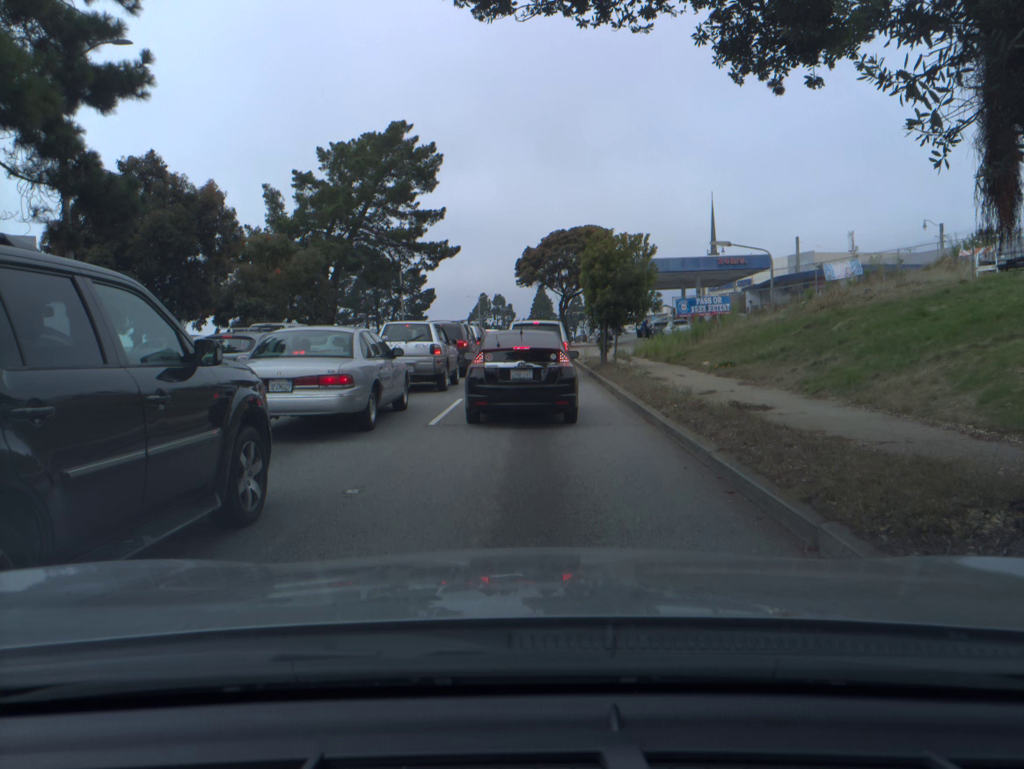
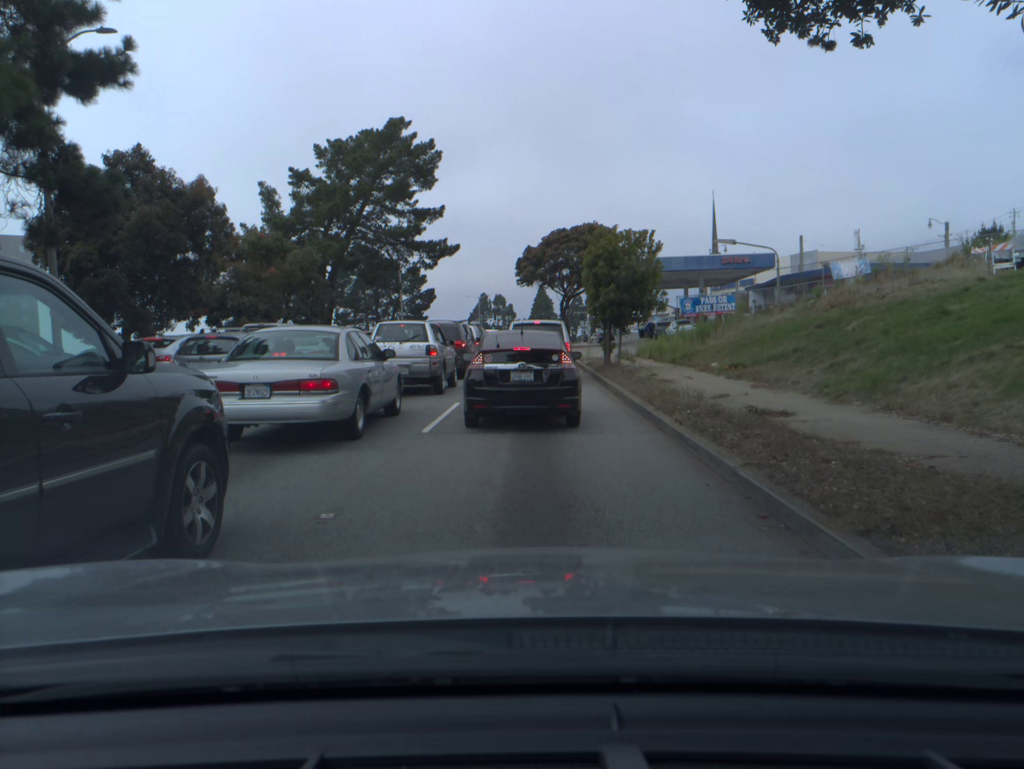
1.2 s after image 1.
(0.0, +0.8) m; 0°
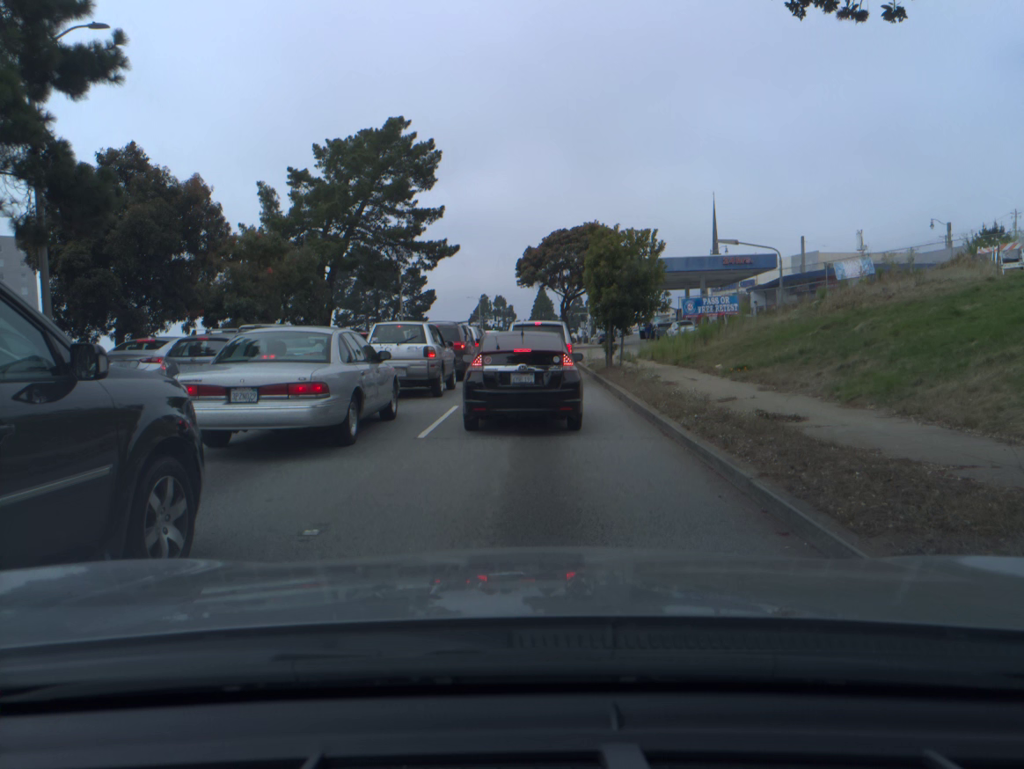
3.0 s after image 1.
(0.0, +0.3) m; 0°
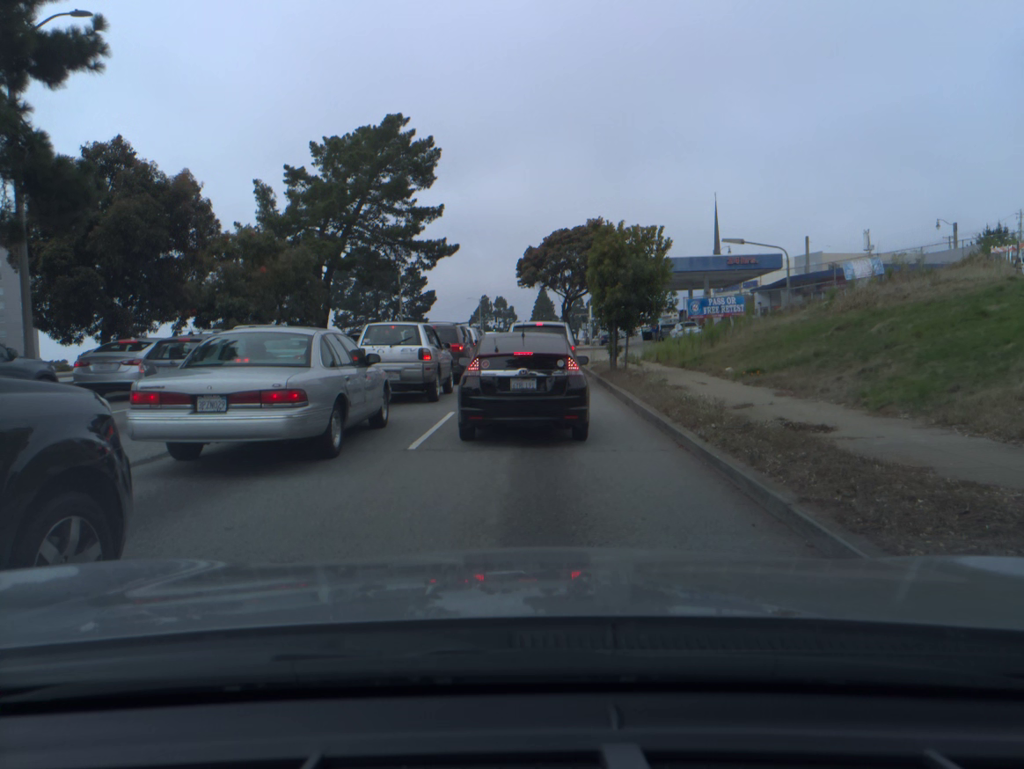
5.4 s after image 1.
(0.0, +0.7) m; 0°
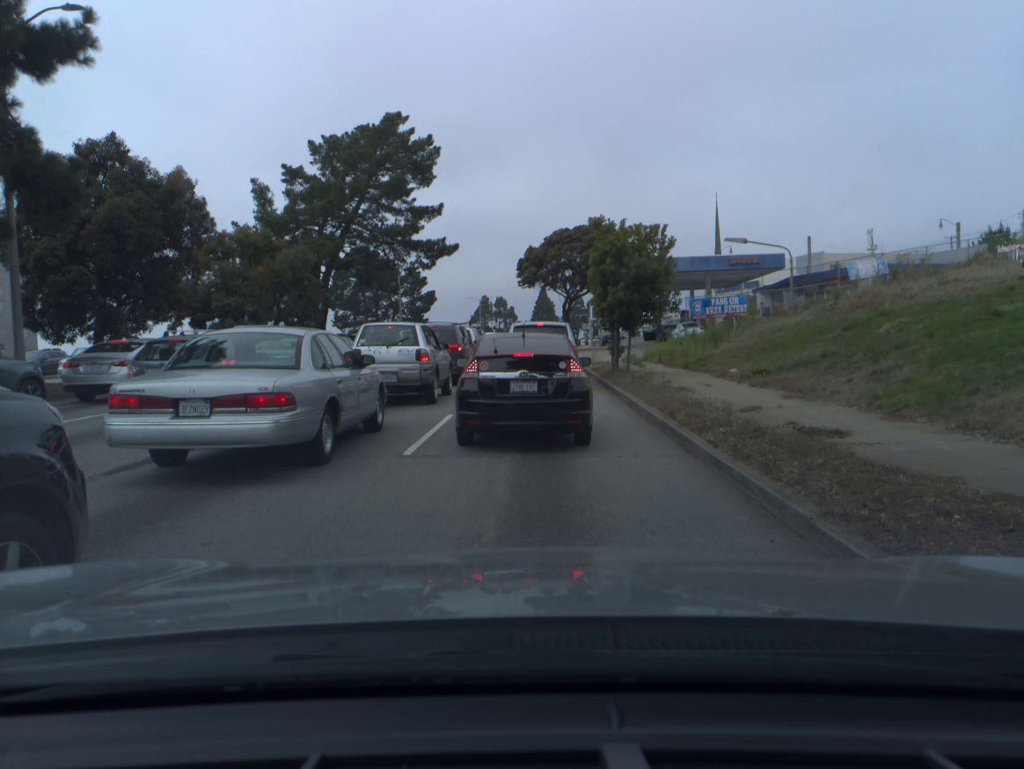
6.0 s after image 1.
(0.0, +0.4) m; 0°
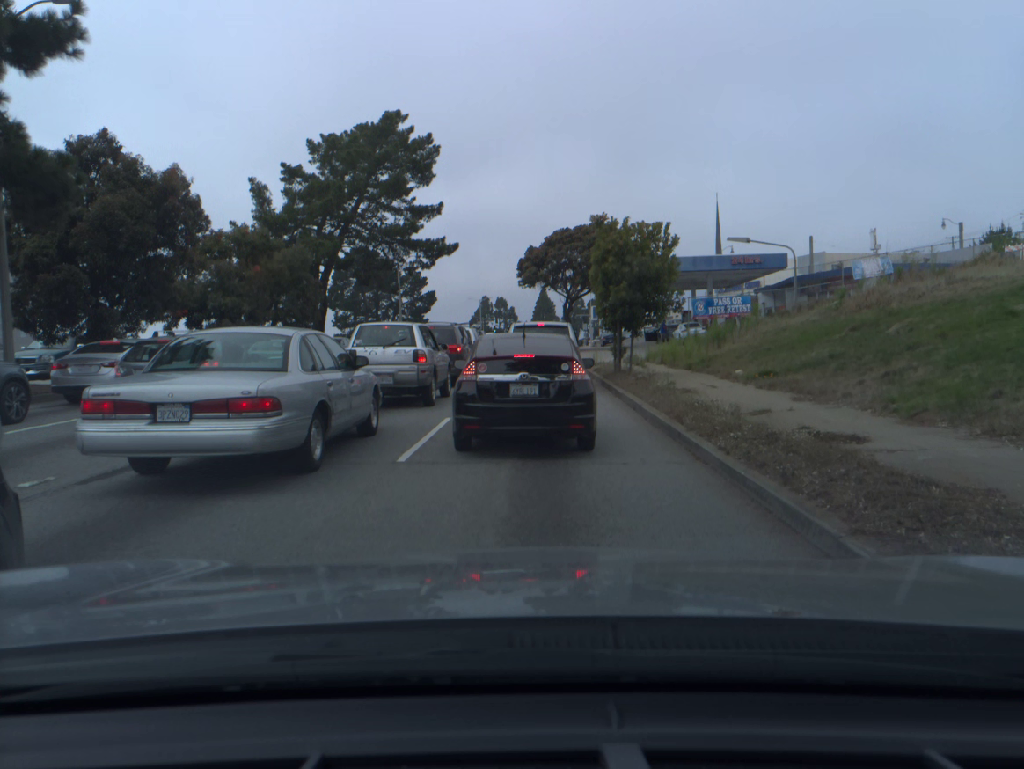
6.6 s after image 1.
(0.0, +0.4) m; 0°
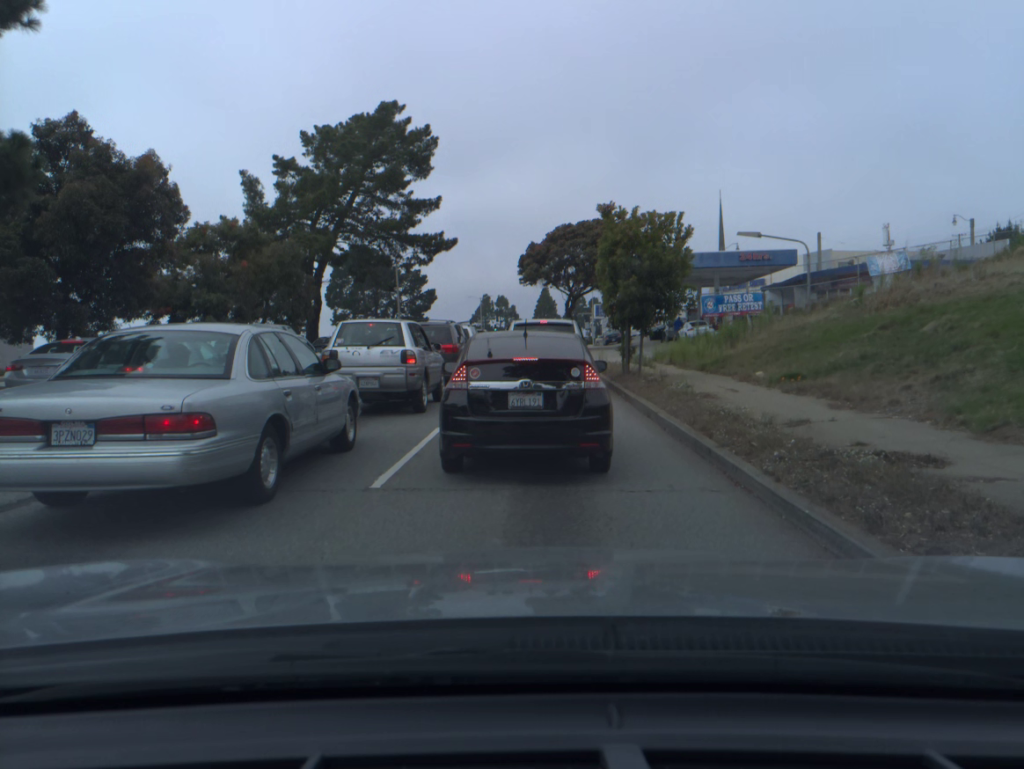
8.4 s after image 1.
(0.0, +1.4) m; 0°
